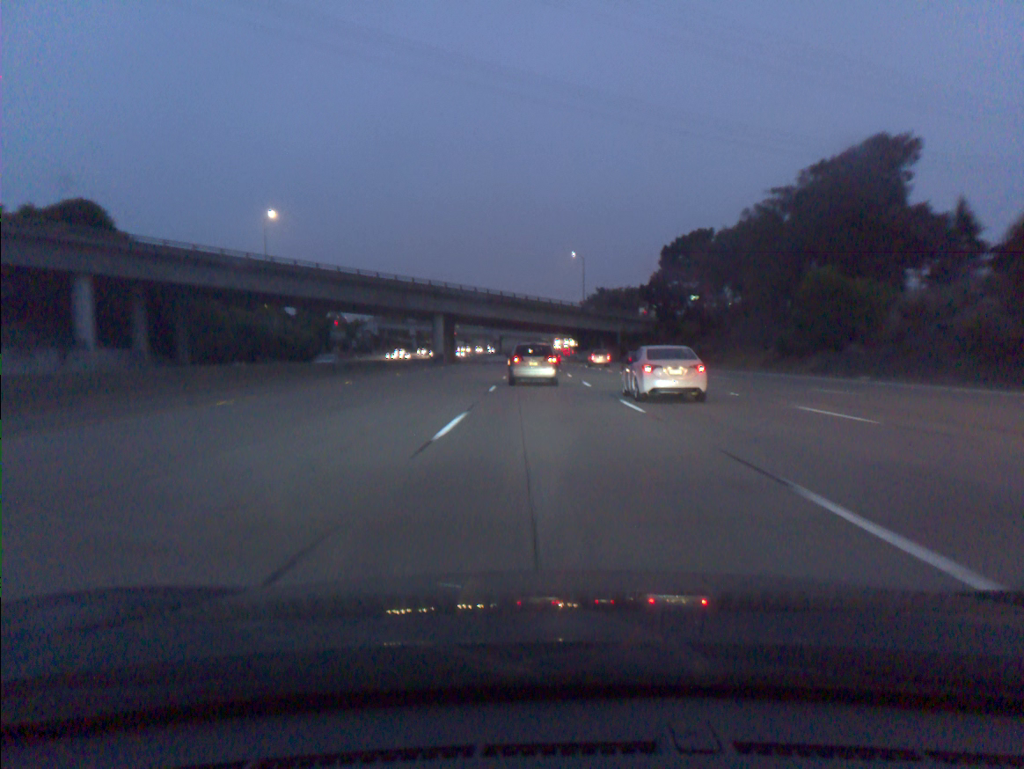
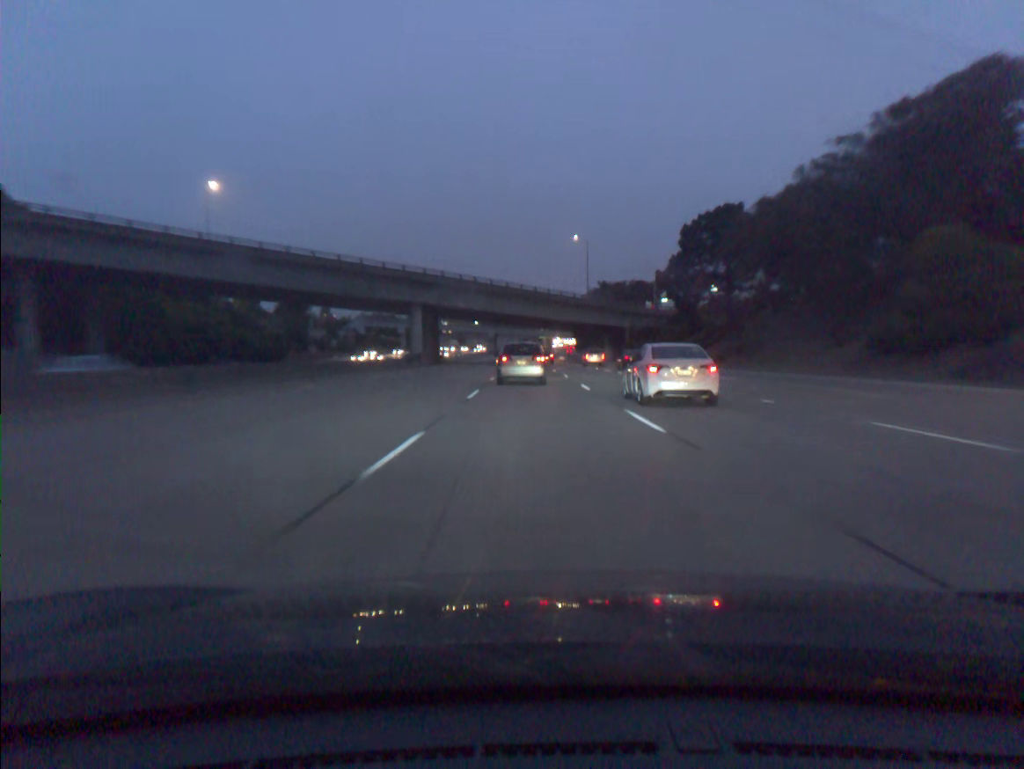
(+0.1, +18.4) m; 0°
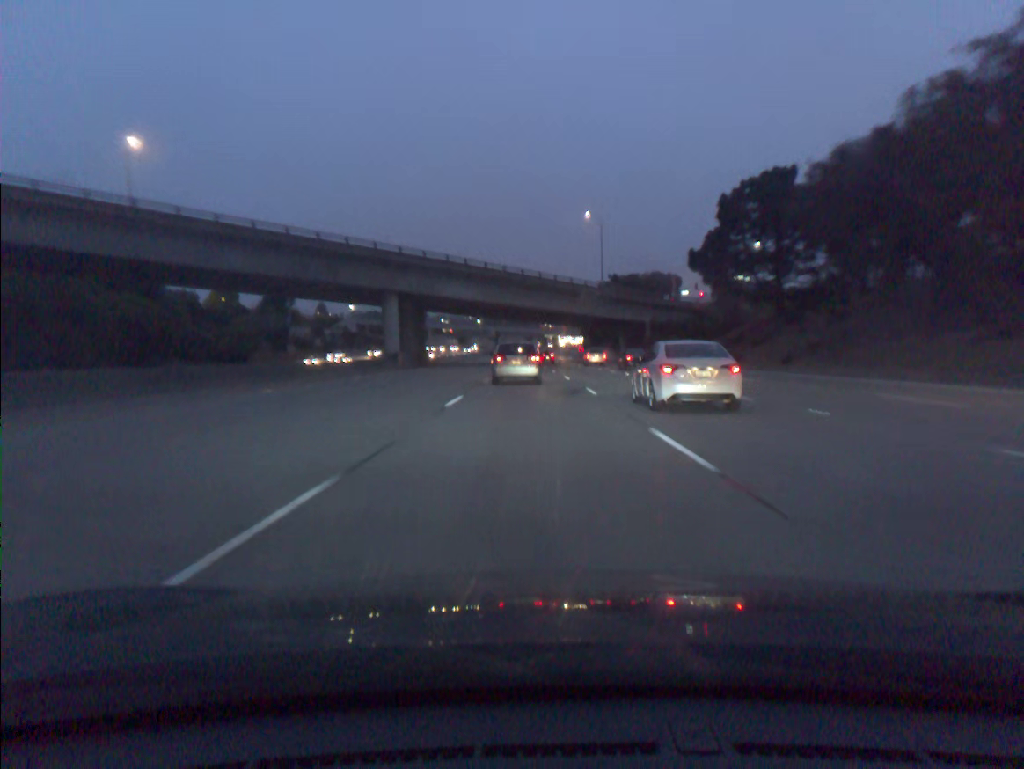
(0.0, +18.2) m; 0°
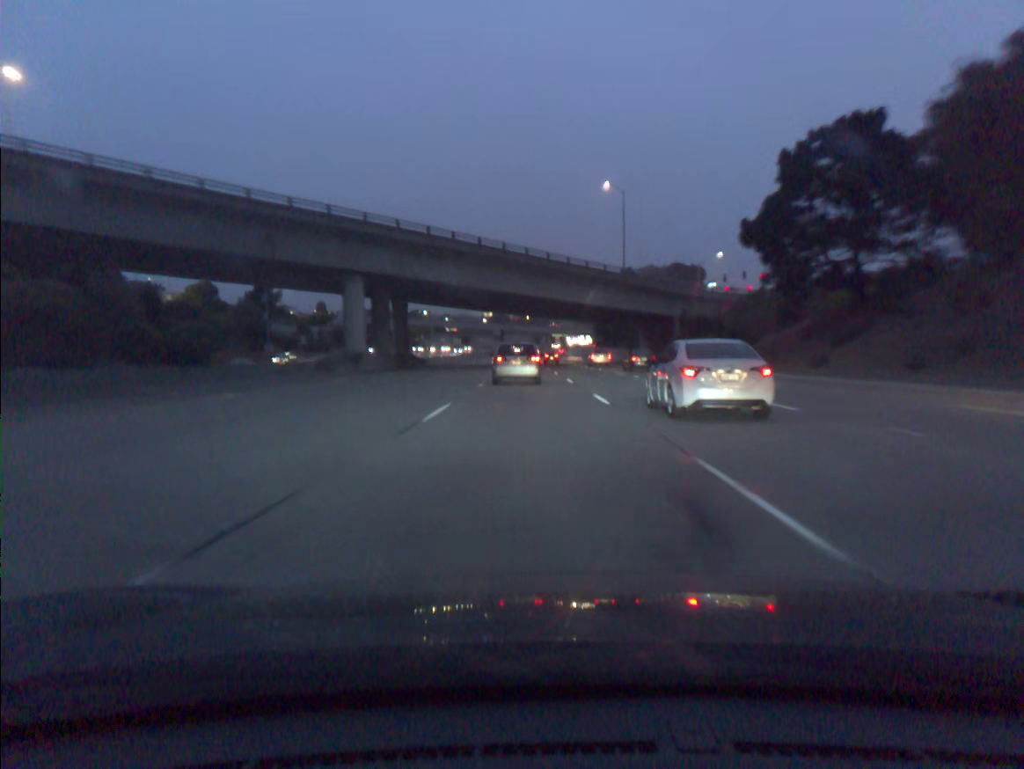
(-0.1, +18.1) m; -1°
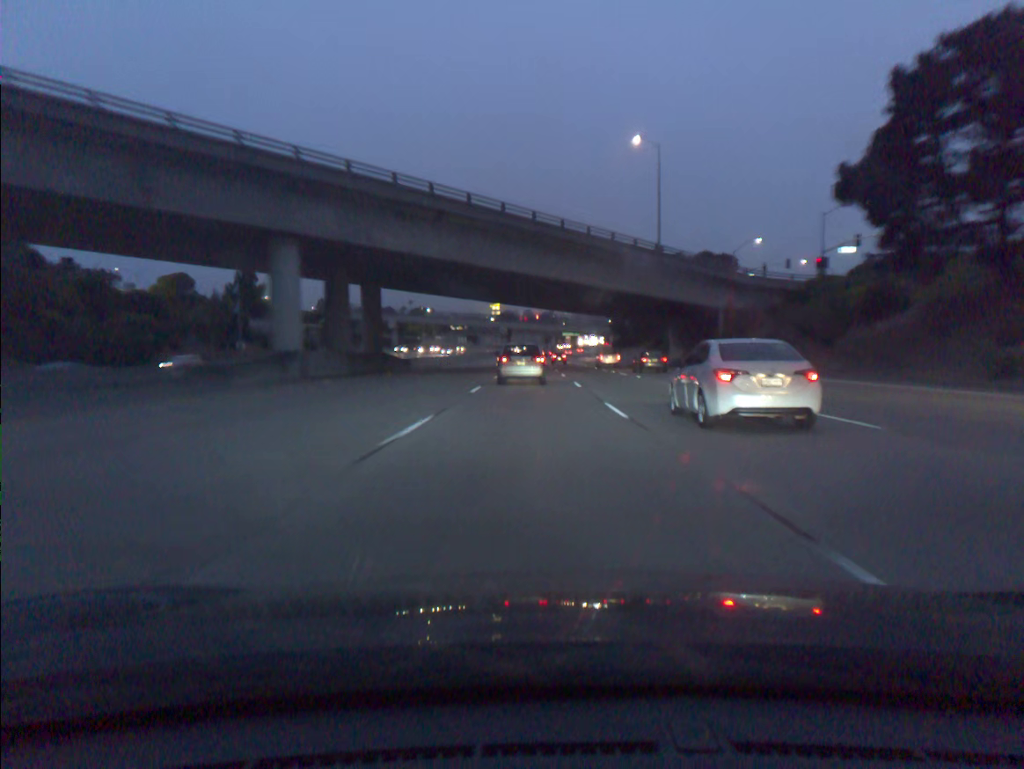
(-0.1, +17.9) m; -1°
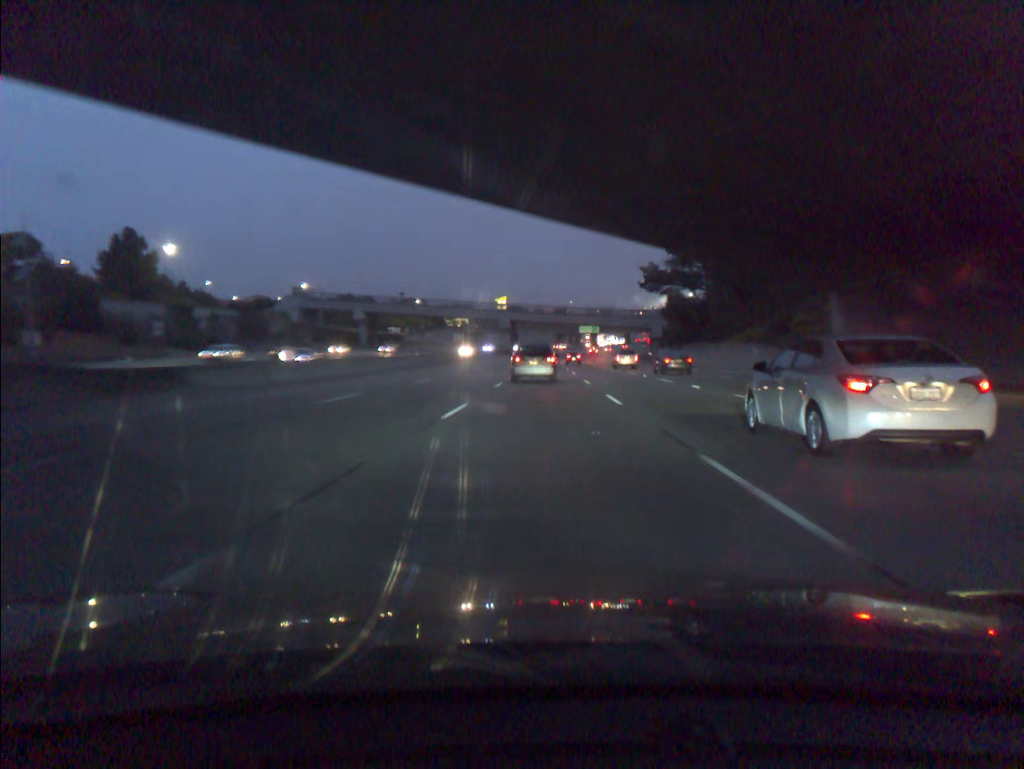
(-0.5, +52.7) m; -1°
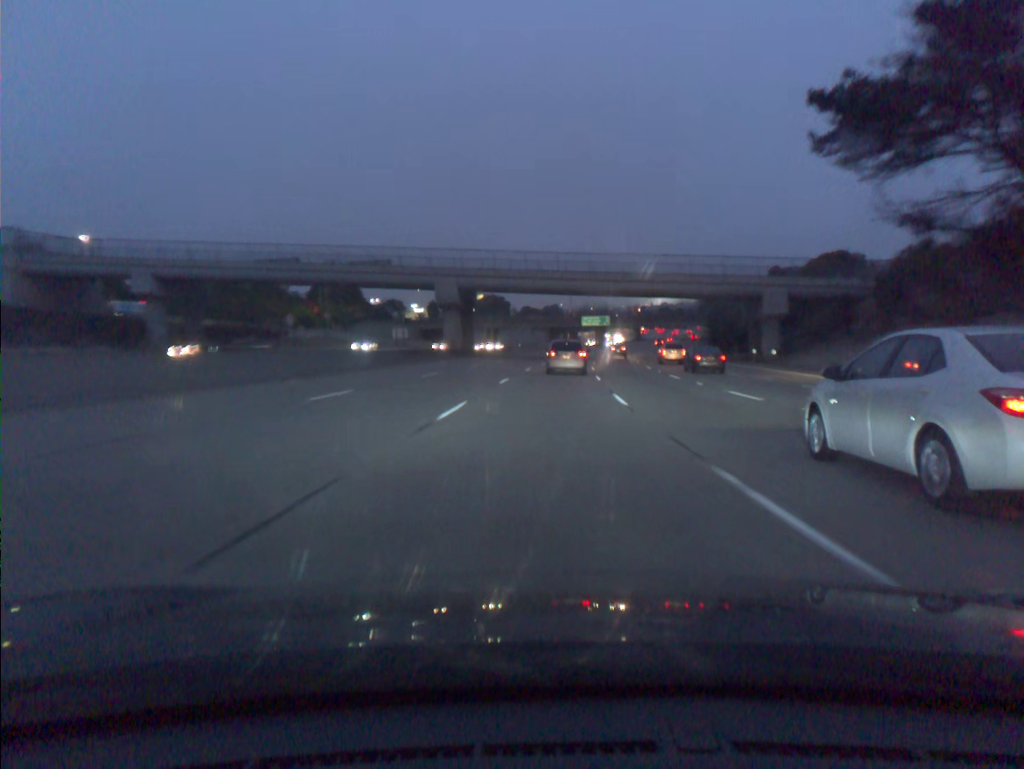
(+0.5, +85.9) m; +1°
